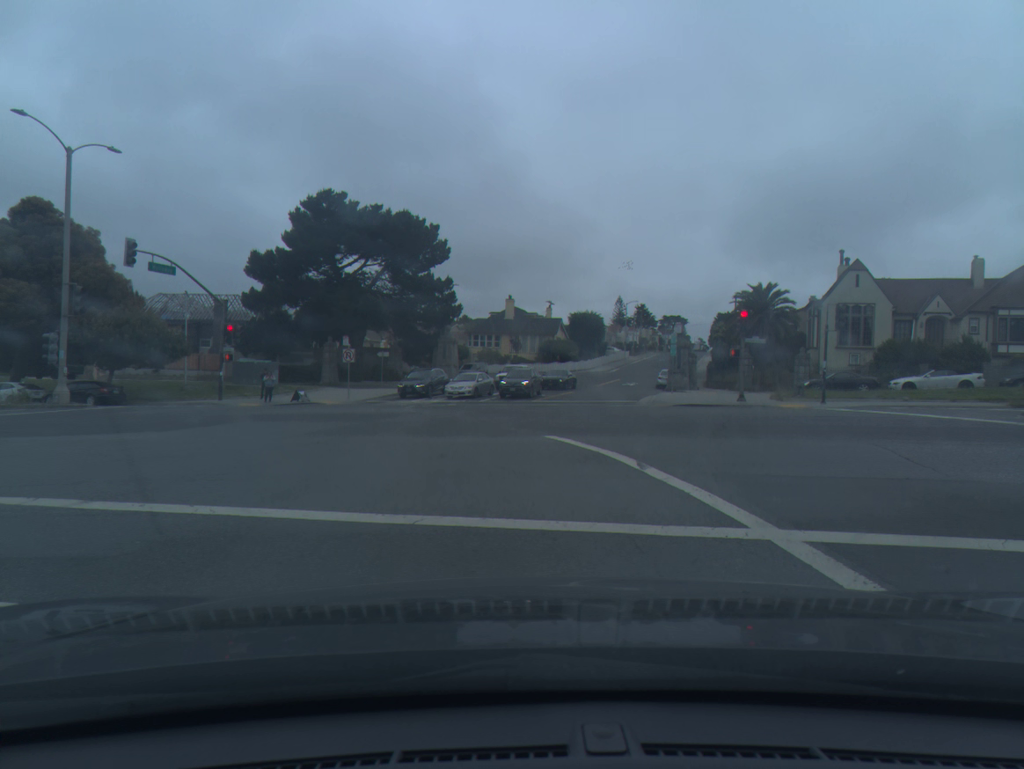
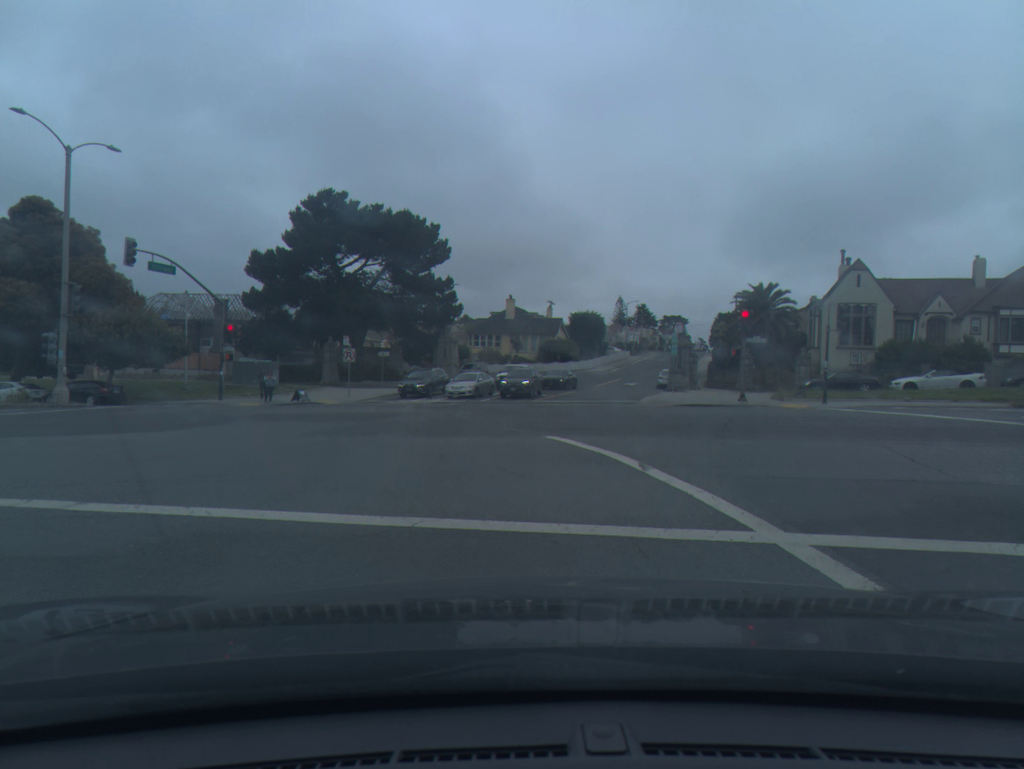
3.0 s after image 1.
(0.0, +0.1) m; 0°
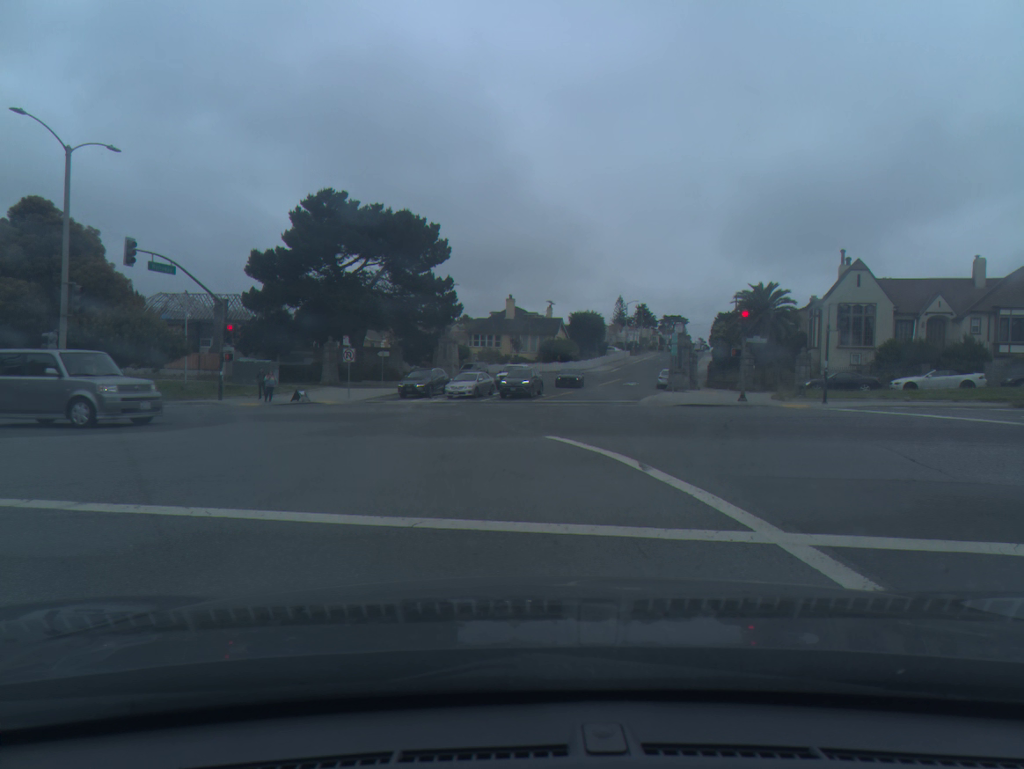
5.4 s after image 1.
(0.0, 0.0) m; 0°
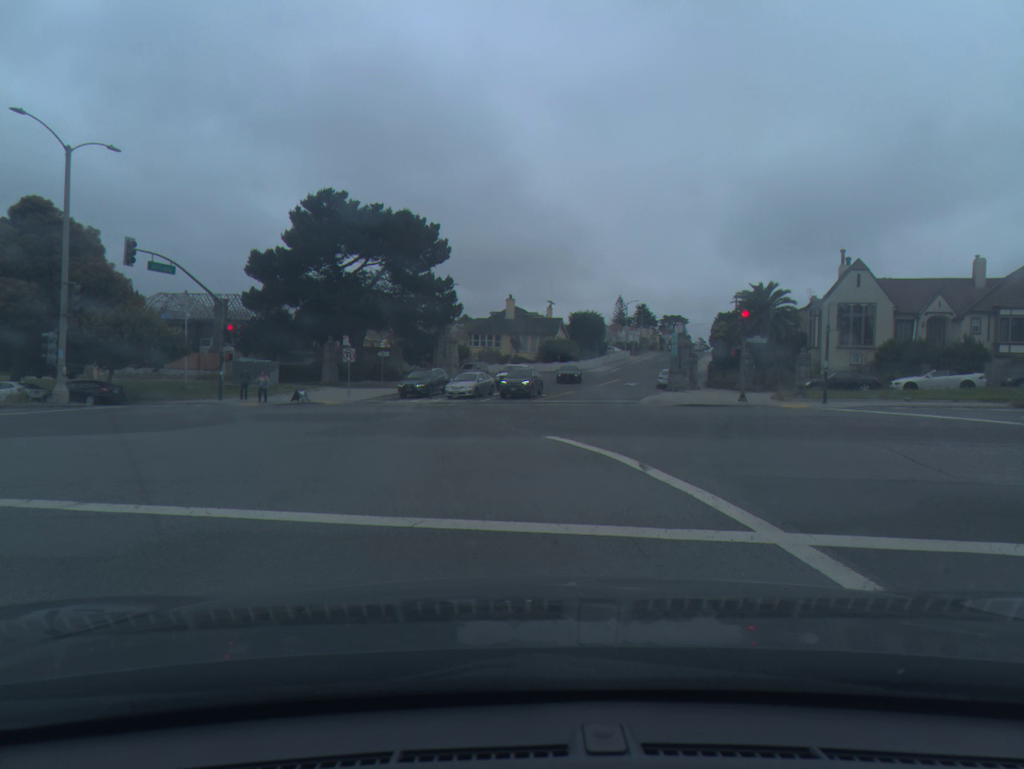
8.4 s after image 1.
(0.0, 0.0) m; 0°
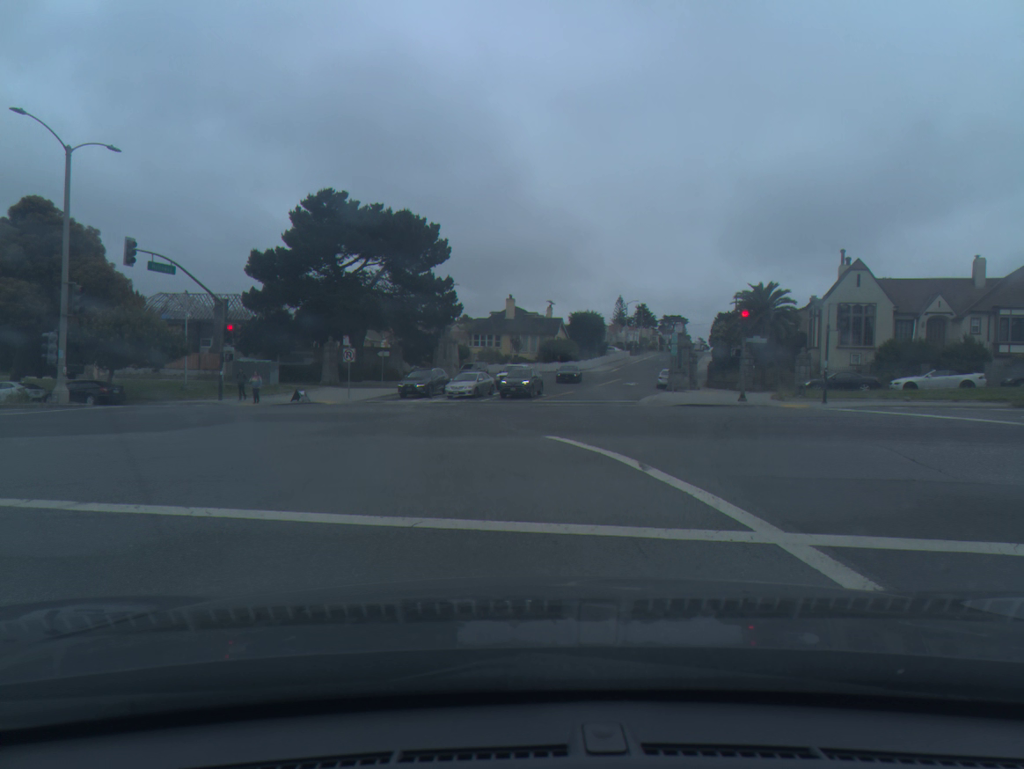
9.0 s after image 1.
(0.0, 0.0) m; 0°
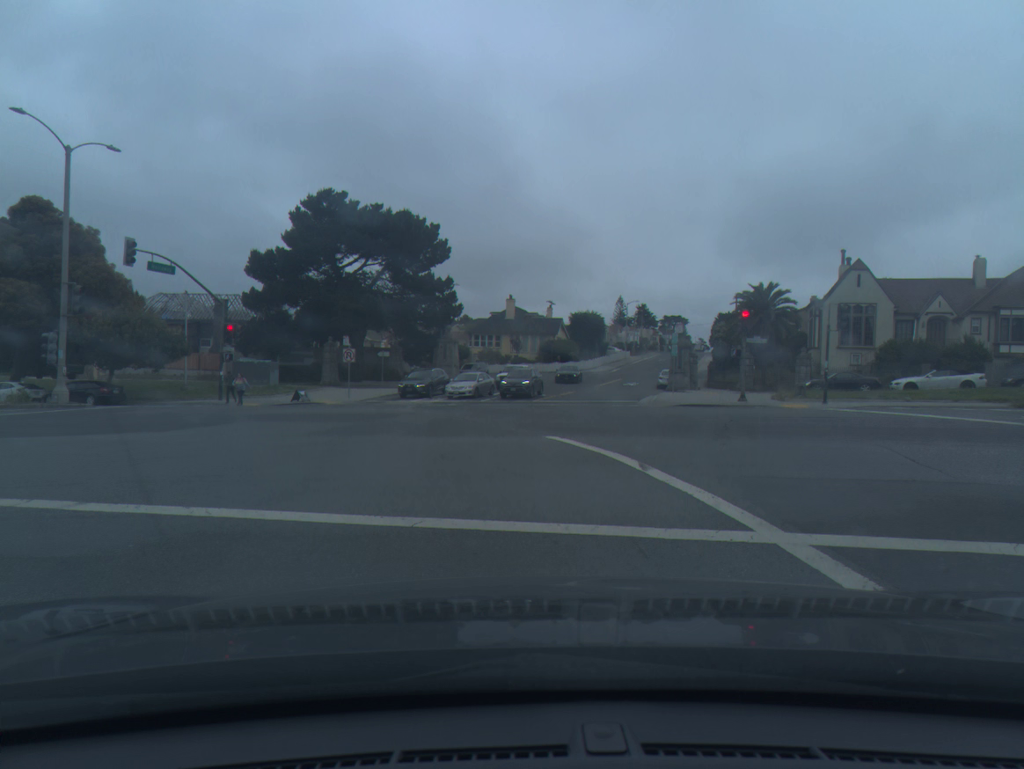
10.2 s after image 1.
(0.0, 0.0) m; 0°
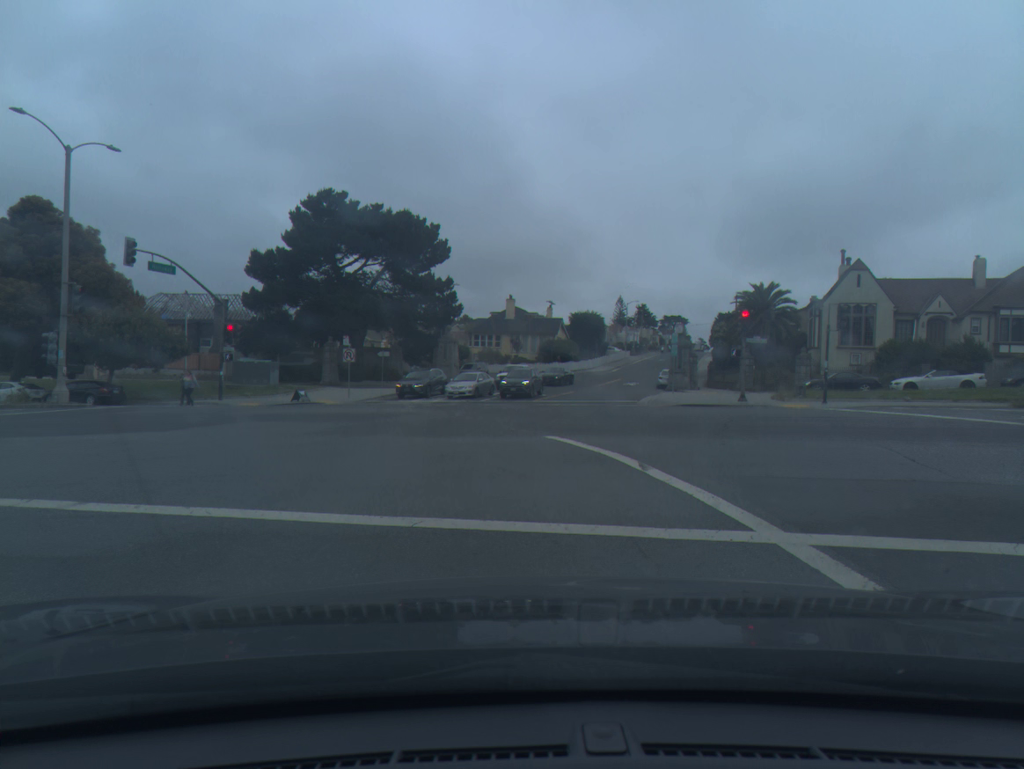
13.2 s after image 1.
(0.0, 0.0) m; 0°
